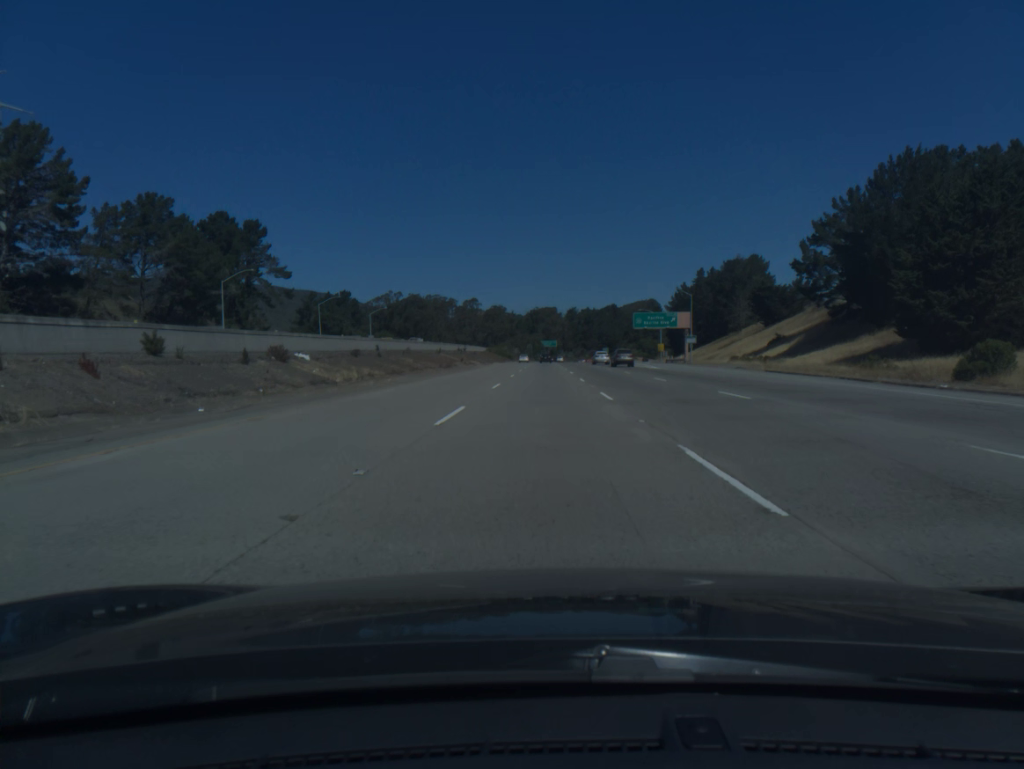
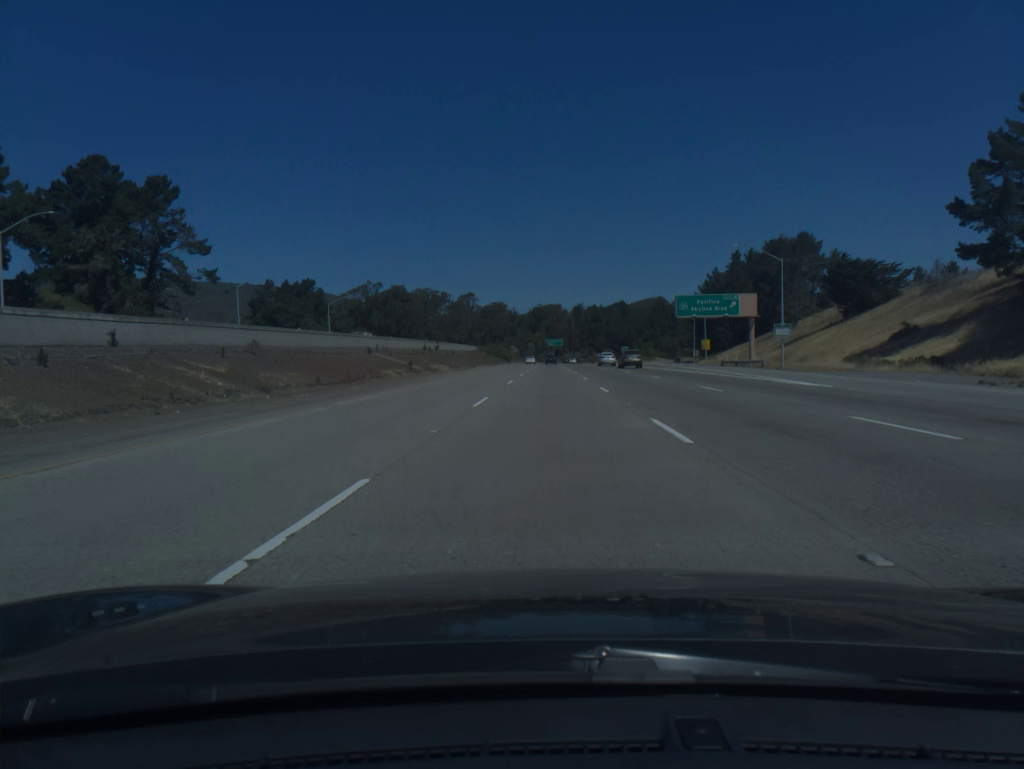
(-0.1, +39.4) m; 0°
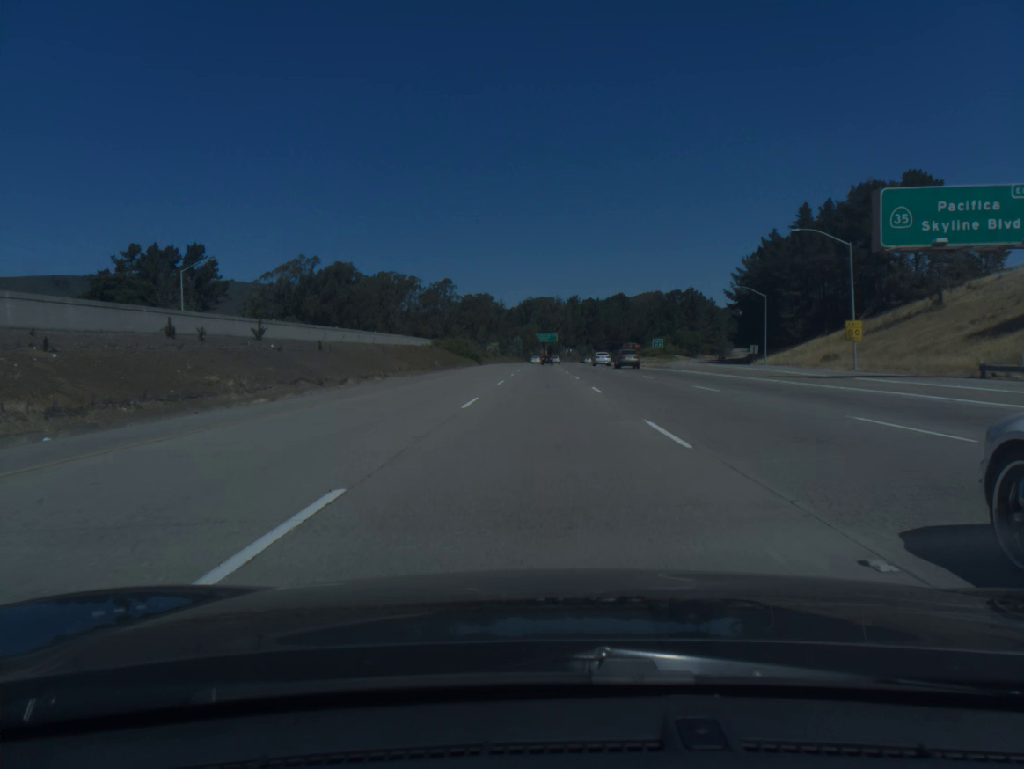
(+0.3, +59.0) m; +1°
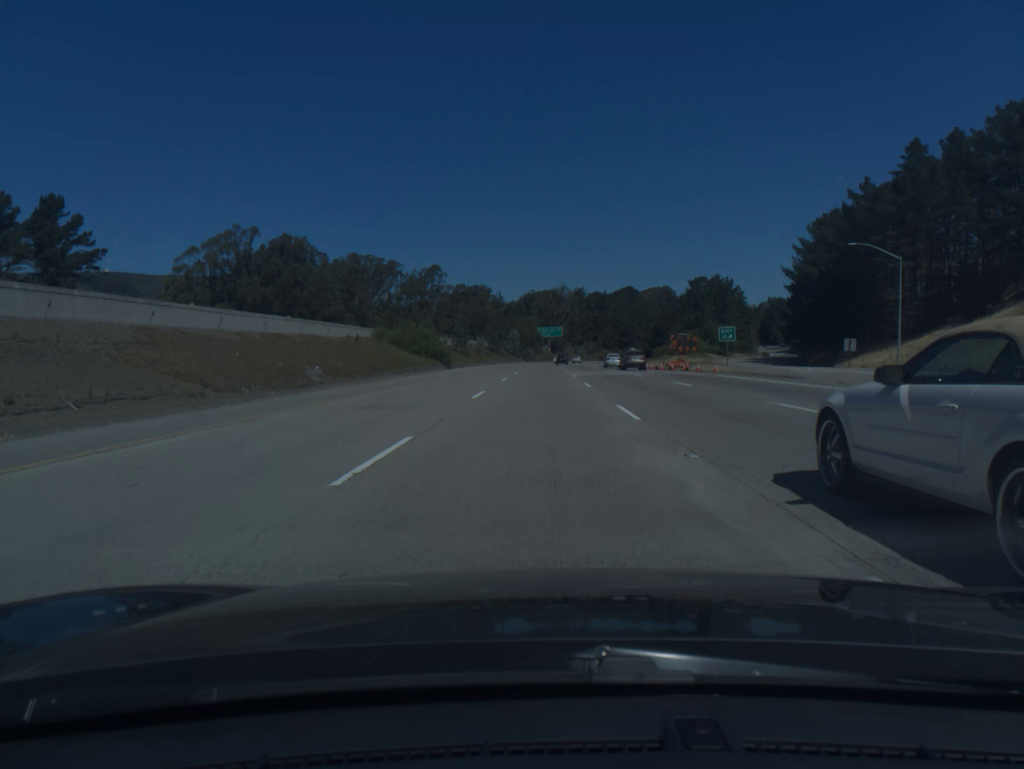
(-0.1, +39.5) m; 0°
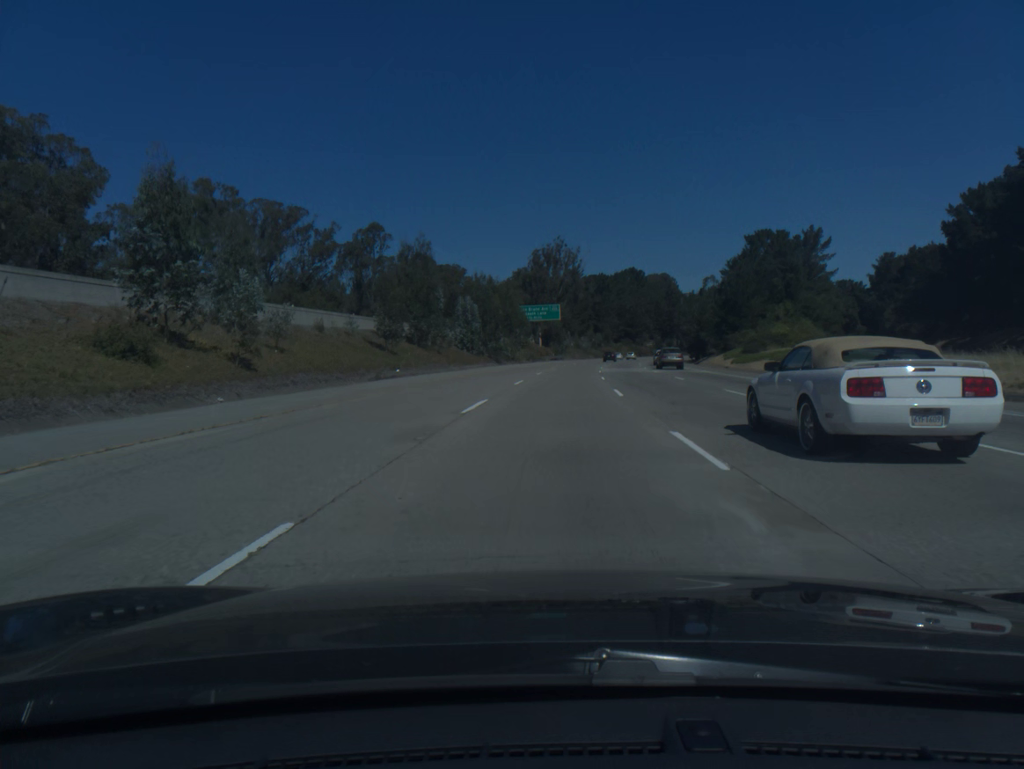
(0.0, +79.1) m; +1°
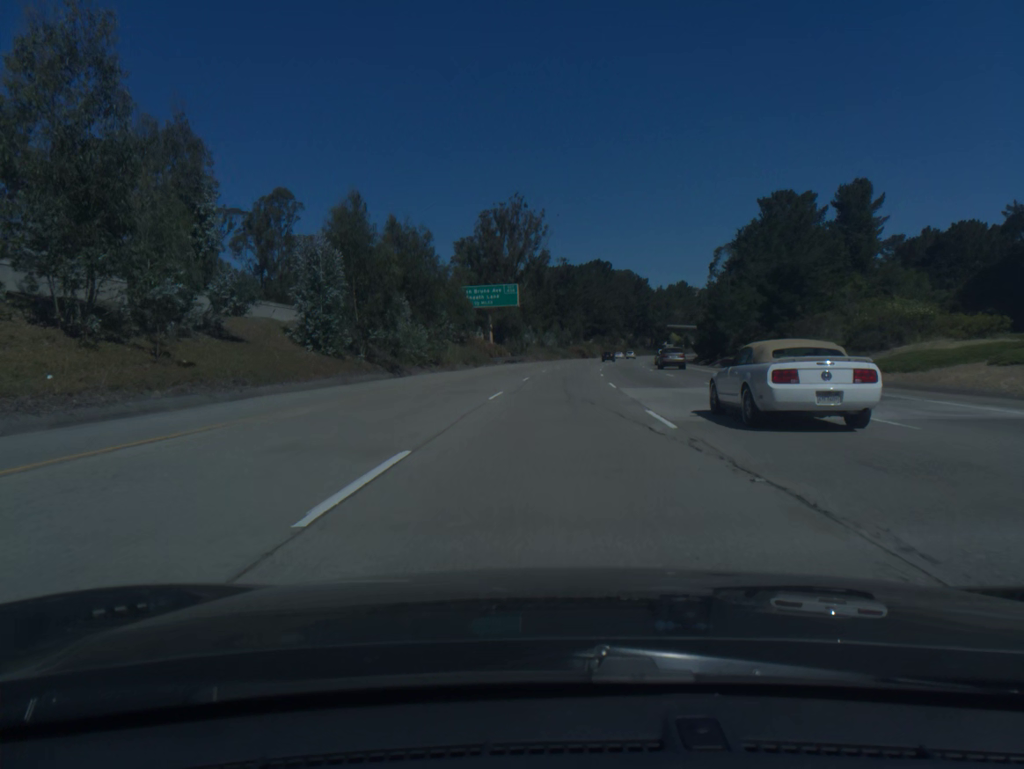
(+0.9, +39.5) m; +3°
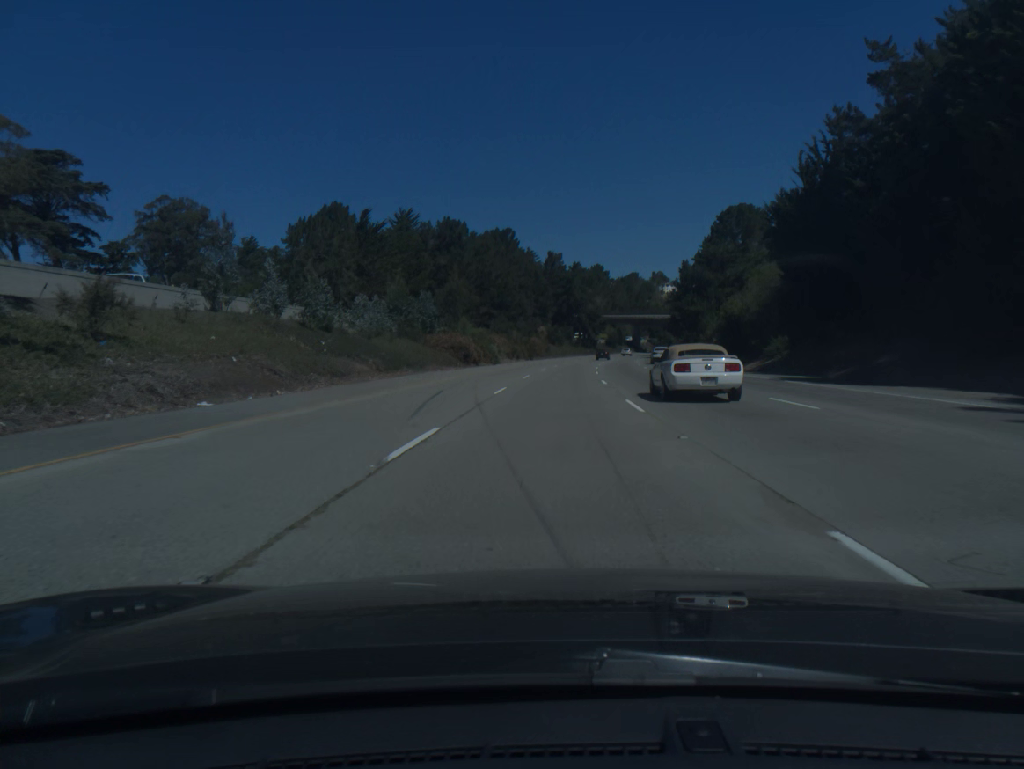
(+6.1, +98.8) m; +7°
